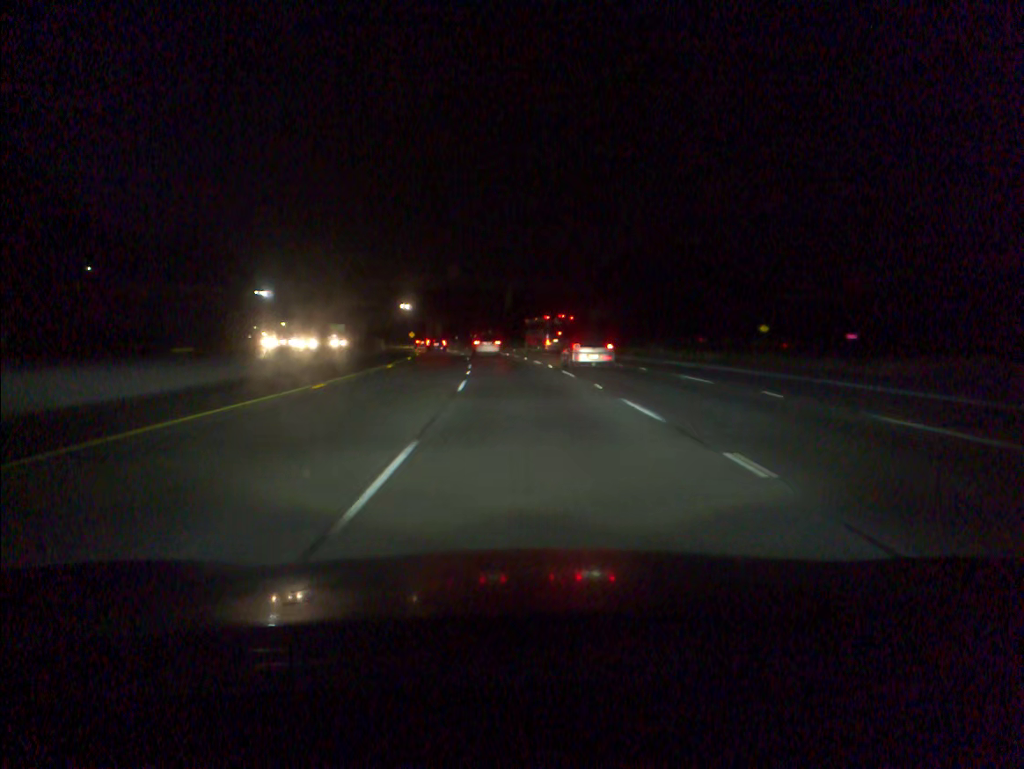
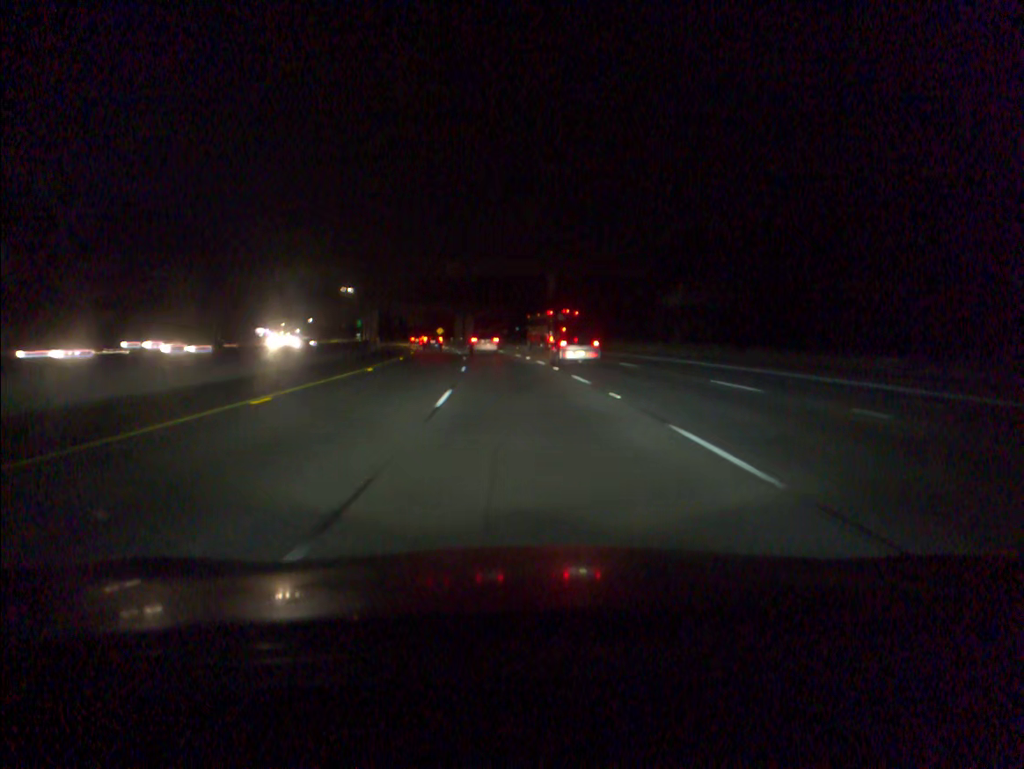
(-0.8, +34.6) m; -3°
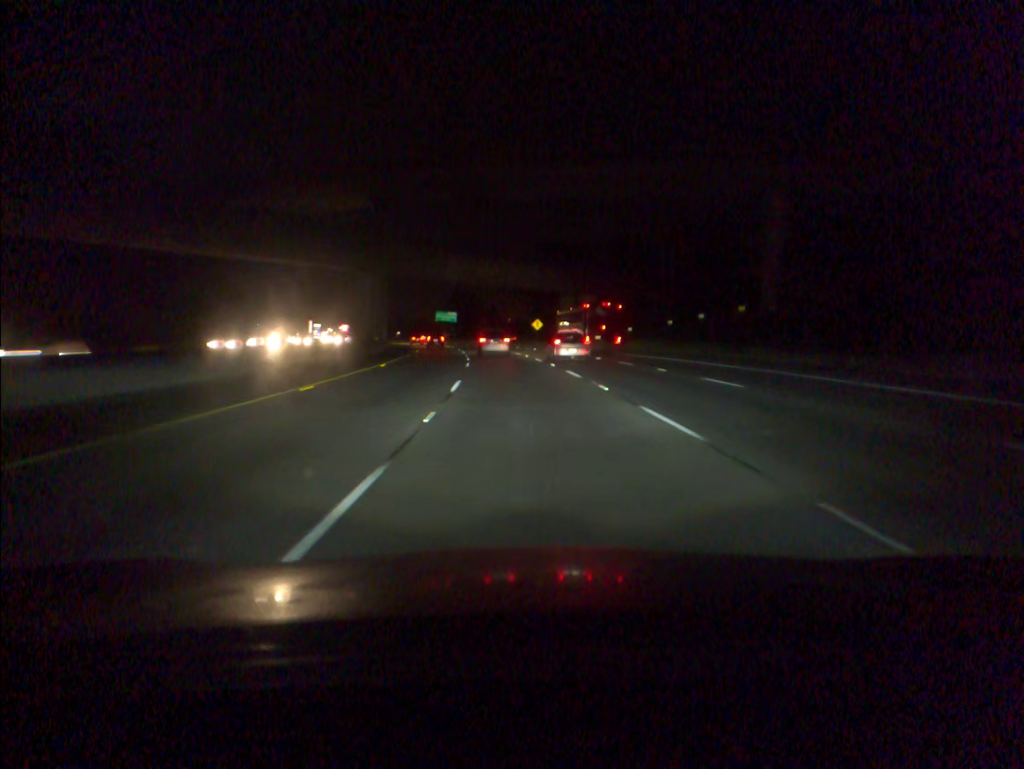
(-6.2, +84.3) m; -8°
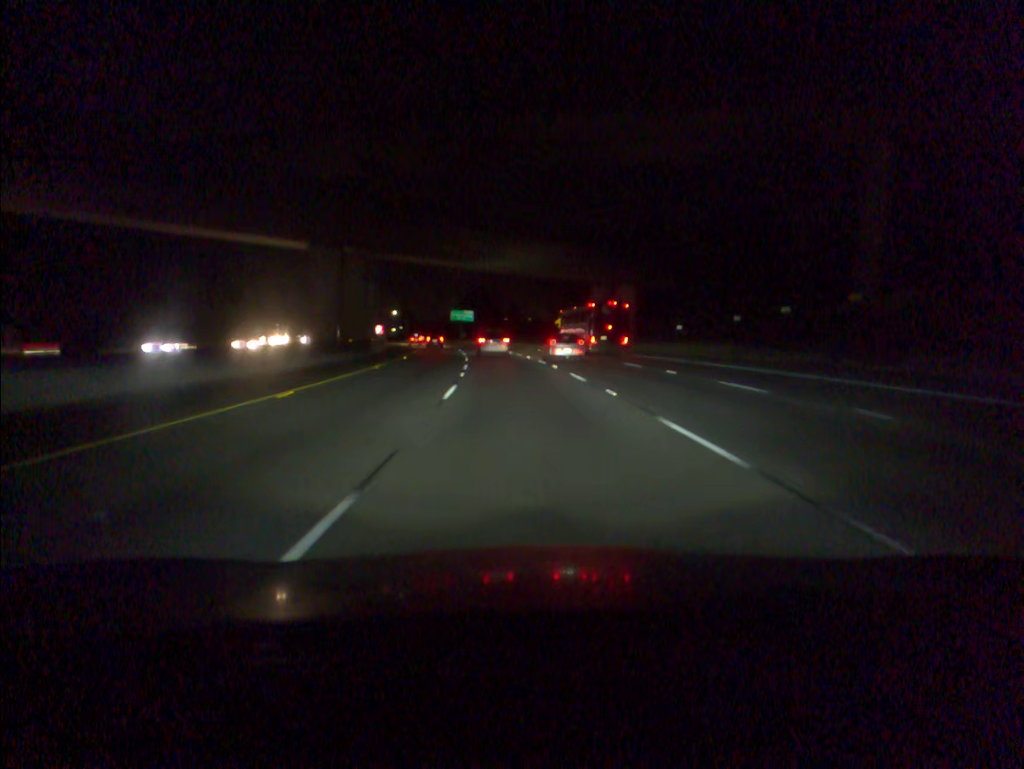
(-0.2, +16.5) m; -1°
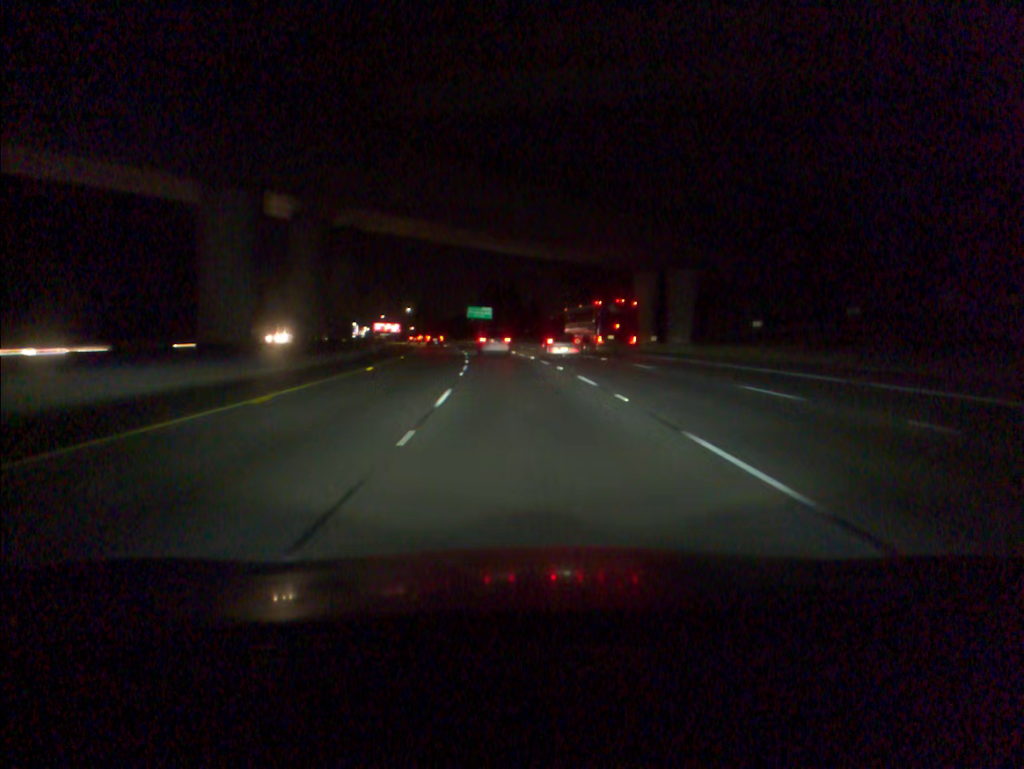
(-0.2, +16.4) m; -2°
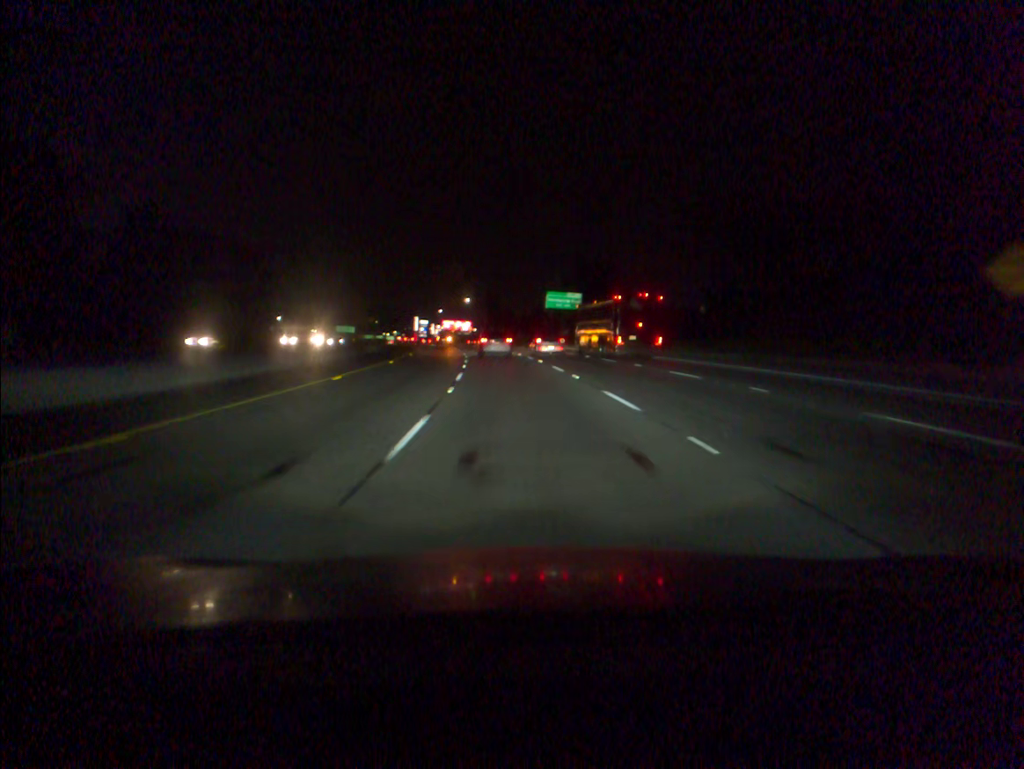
(-3.3, +64.8) m; -6°
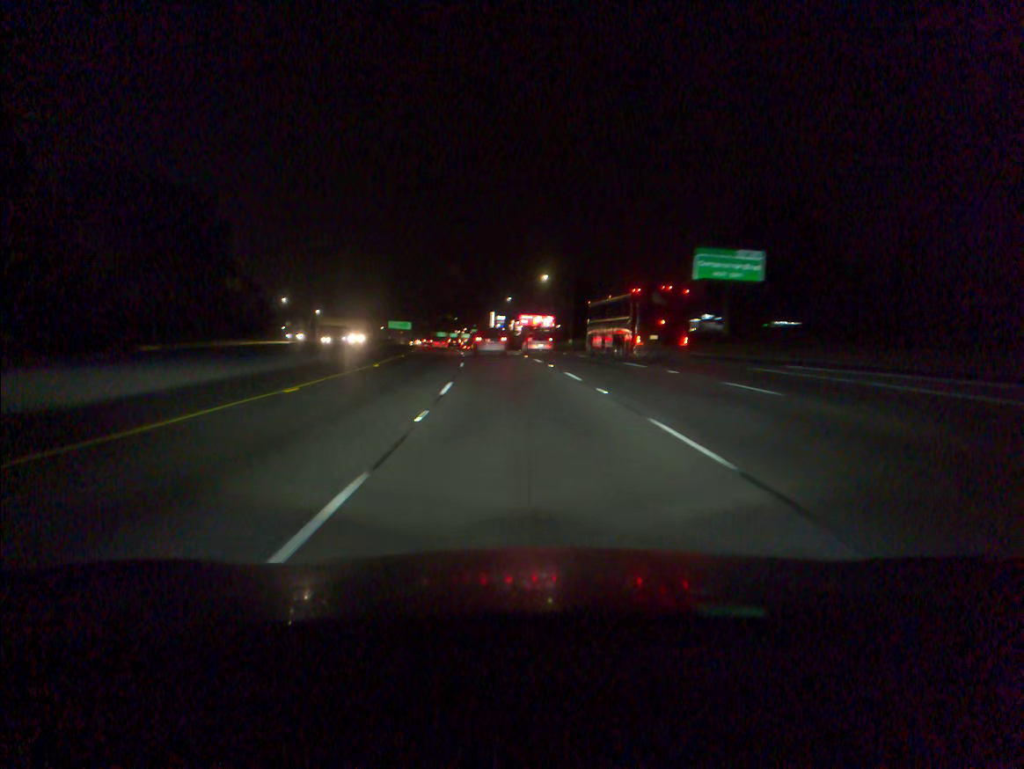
(-3.4, +63.9) m; -6°
